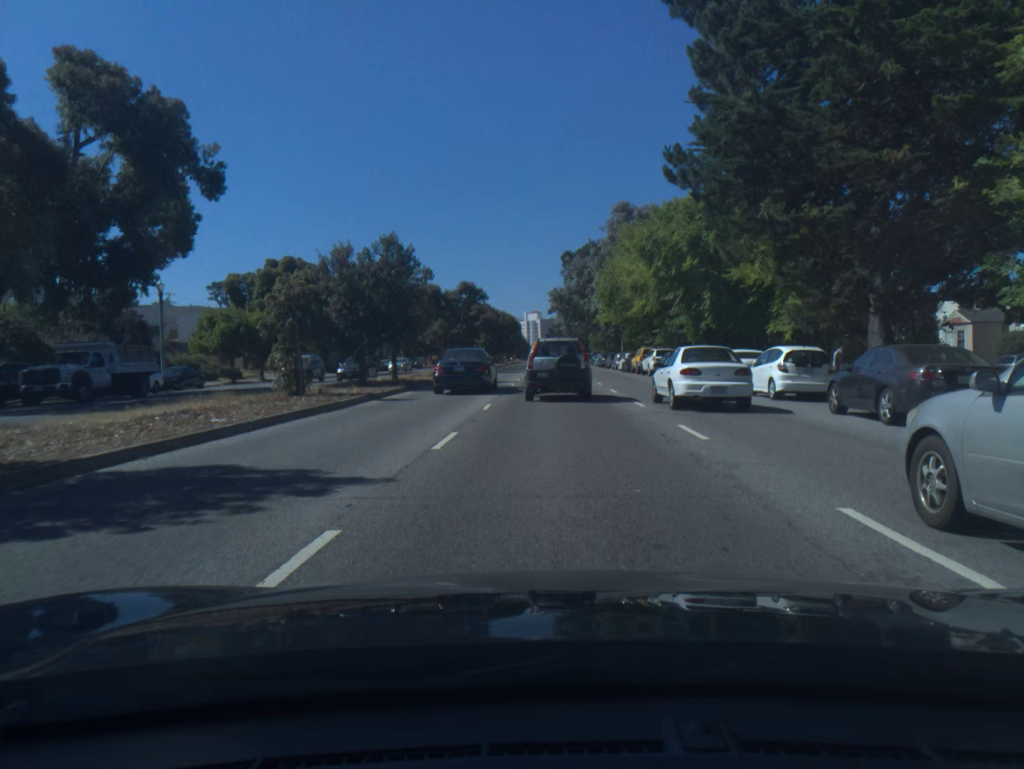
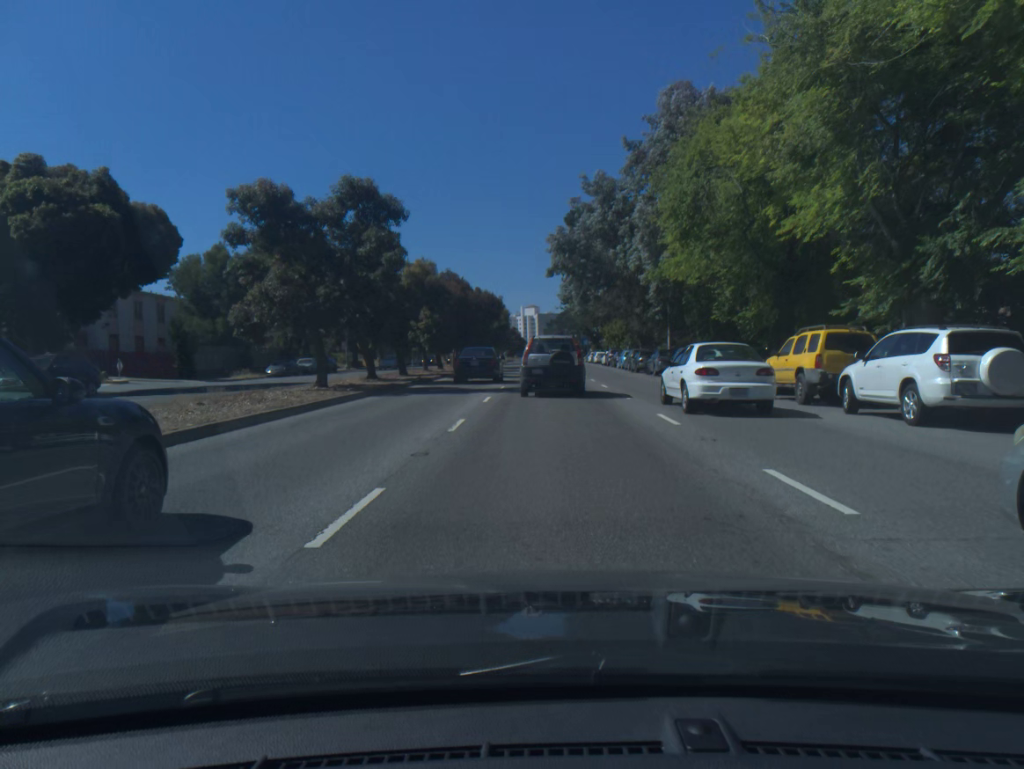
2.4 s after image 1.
(0.0, +34.7) m; 0°
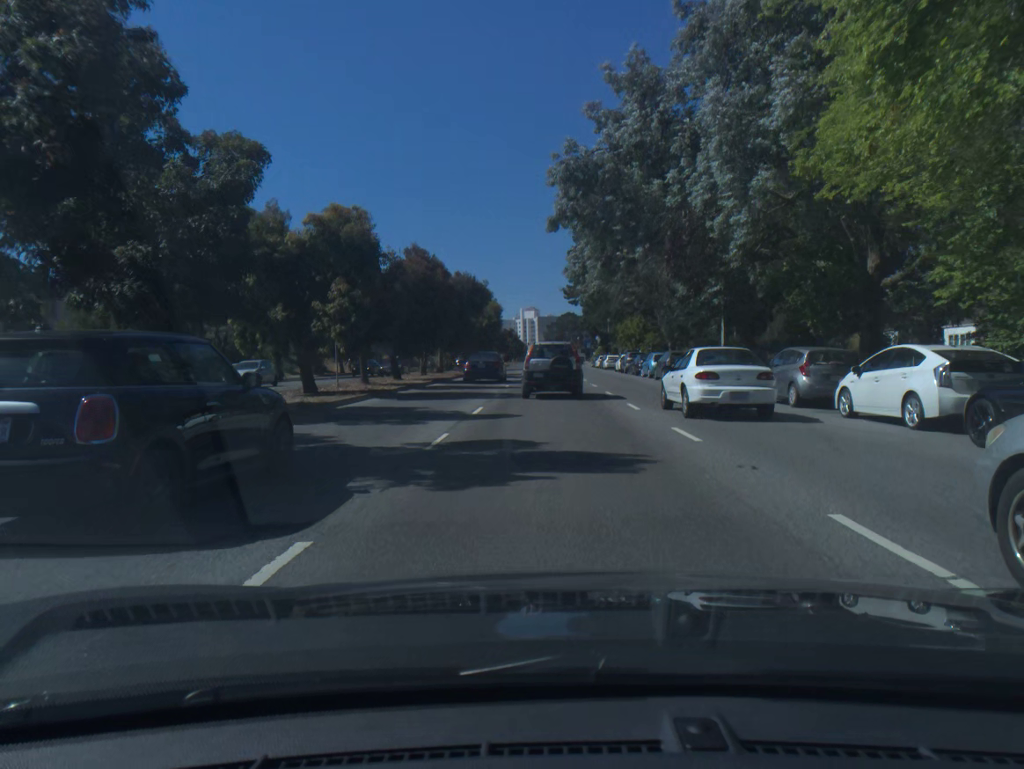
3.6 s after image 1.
(0.0, +16.6) m; 0°
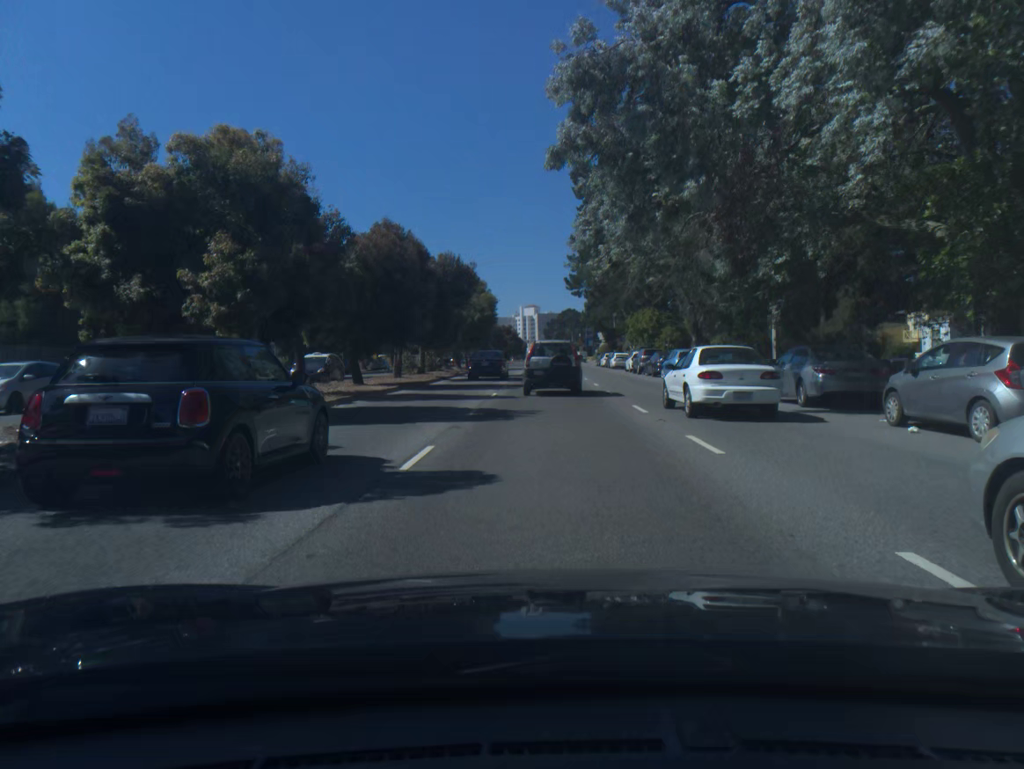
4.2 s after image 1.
(0.0, +8.4) m; 0°
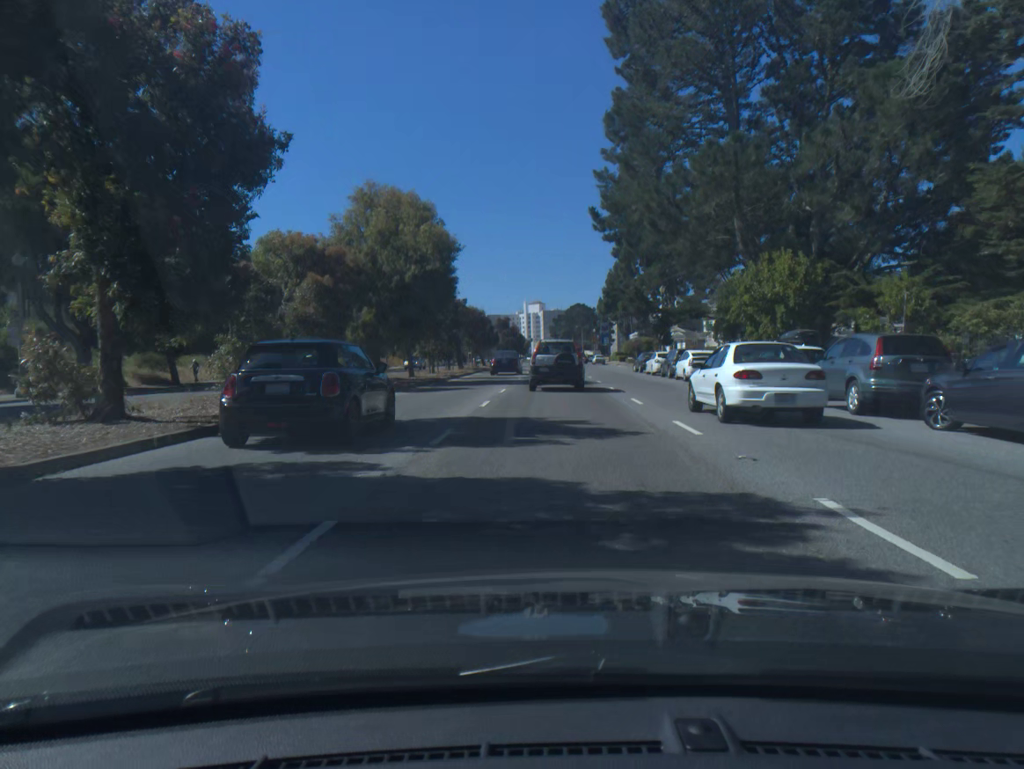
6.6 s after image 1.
(-0.1, +34.3) m; 0°
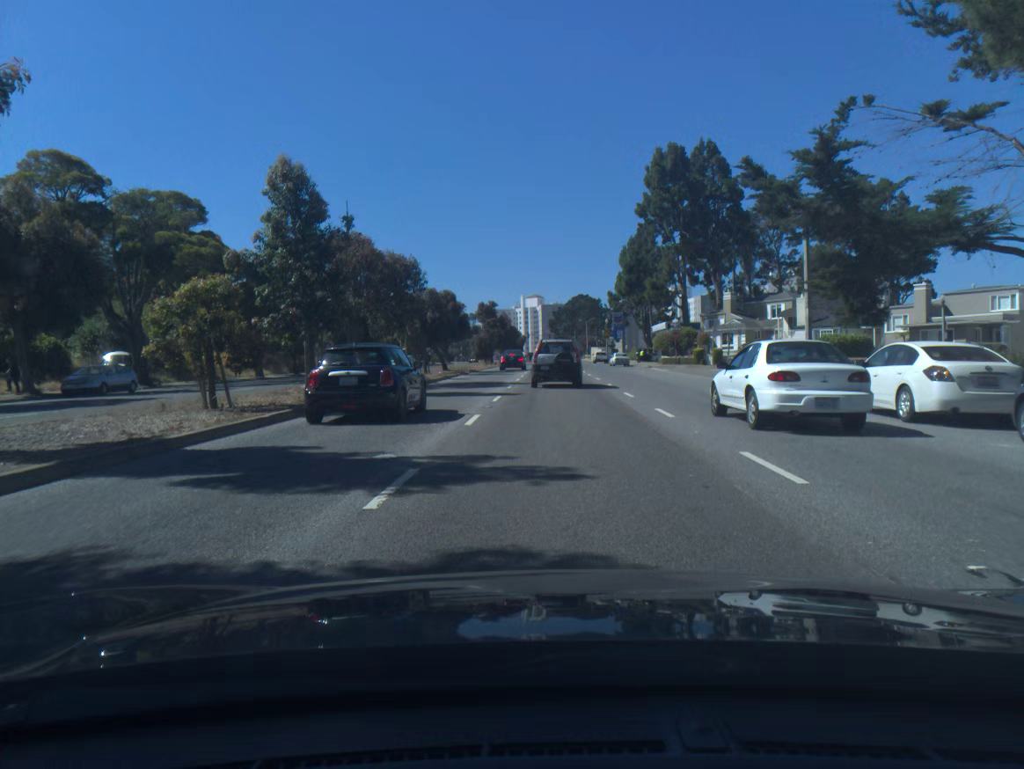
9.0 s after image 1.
(0.0, +33.5) m; 0°
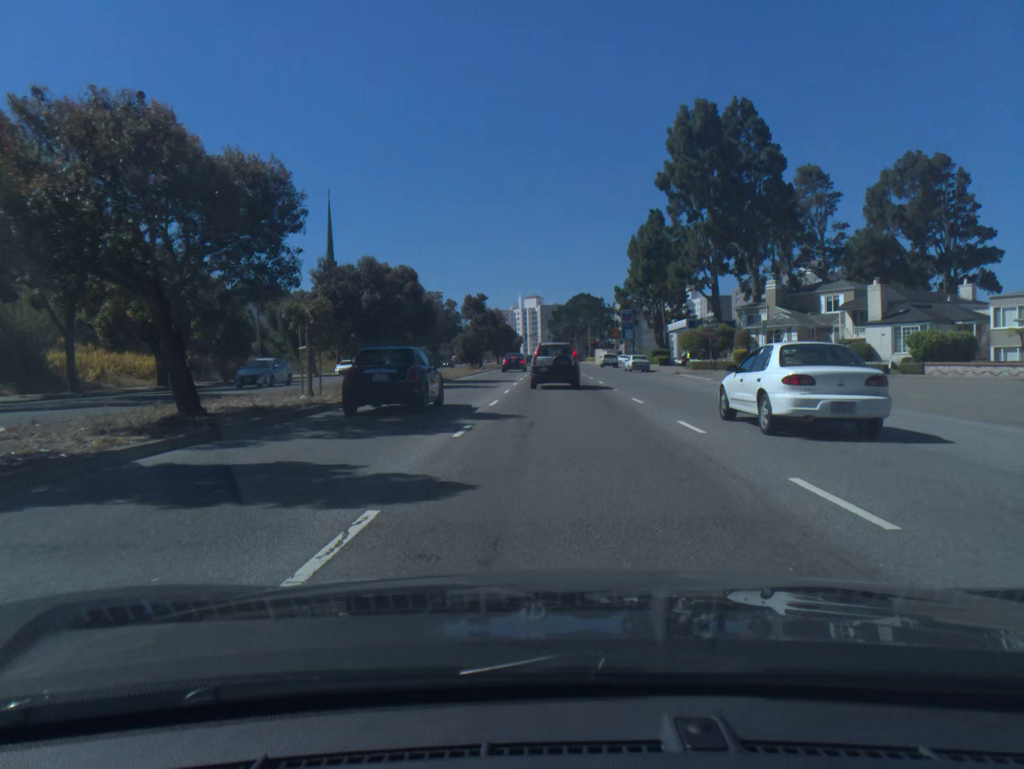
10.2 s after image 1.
(0.0, +16.1) m; 0°
